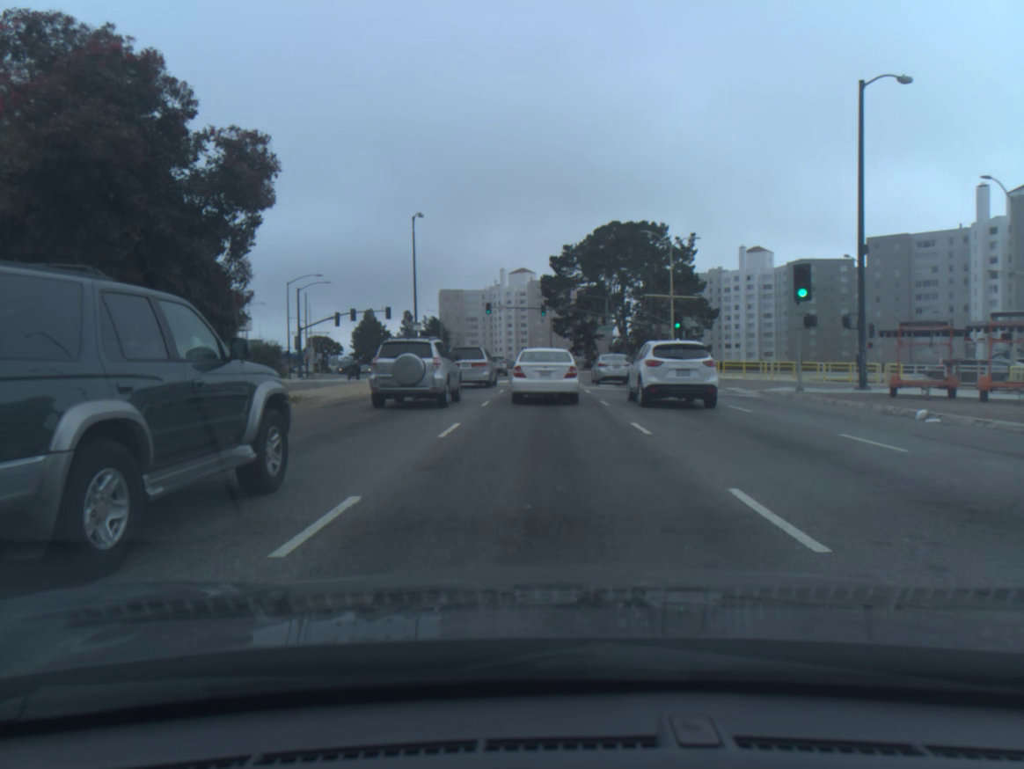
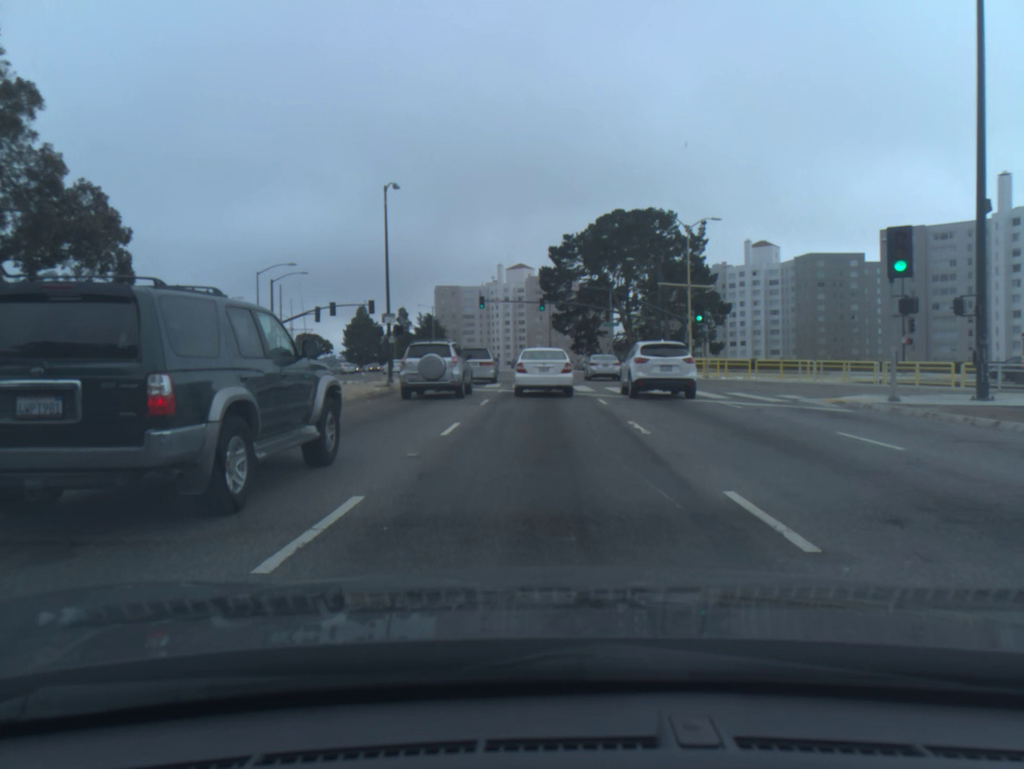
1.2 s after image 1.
(0.0, +7.5) m; 0°
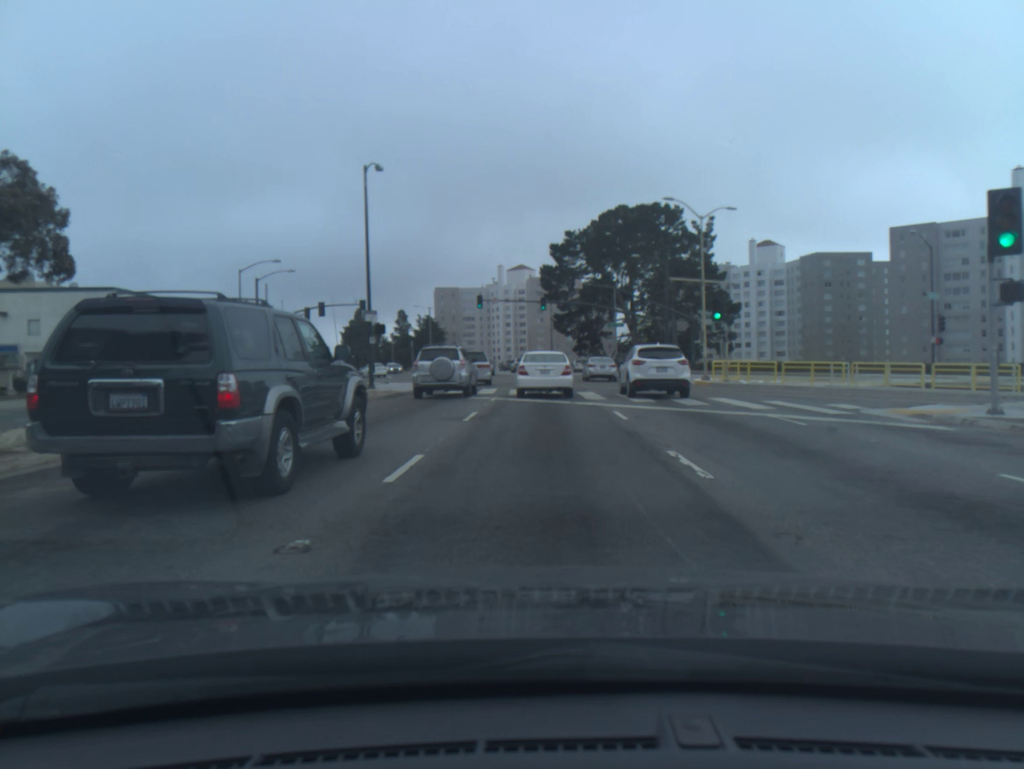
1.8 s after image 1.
(0.0, +4.4) m; 0°
